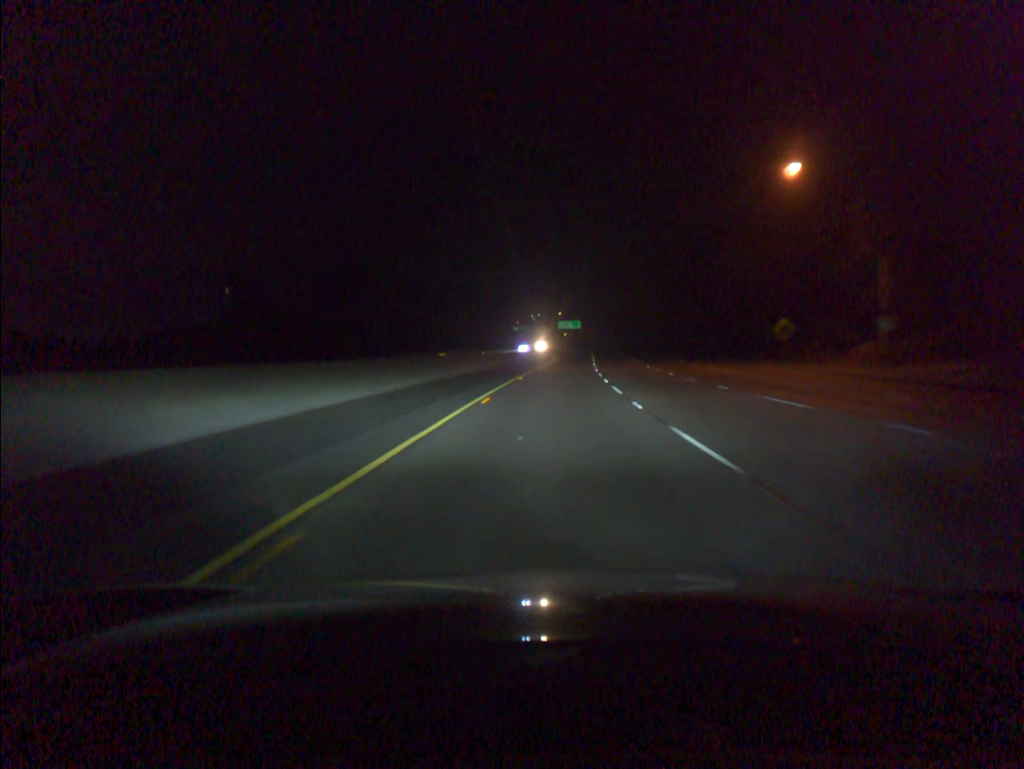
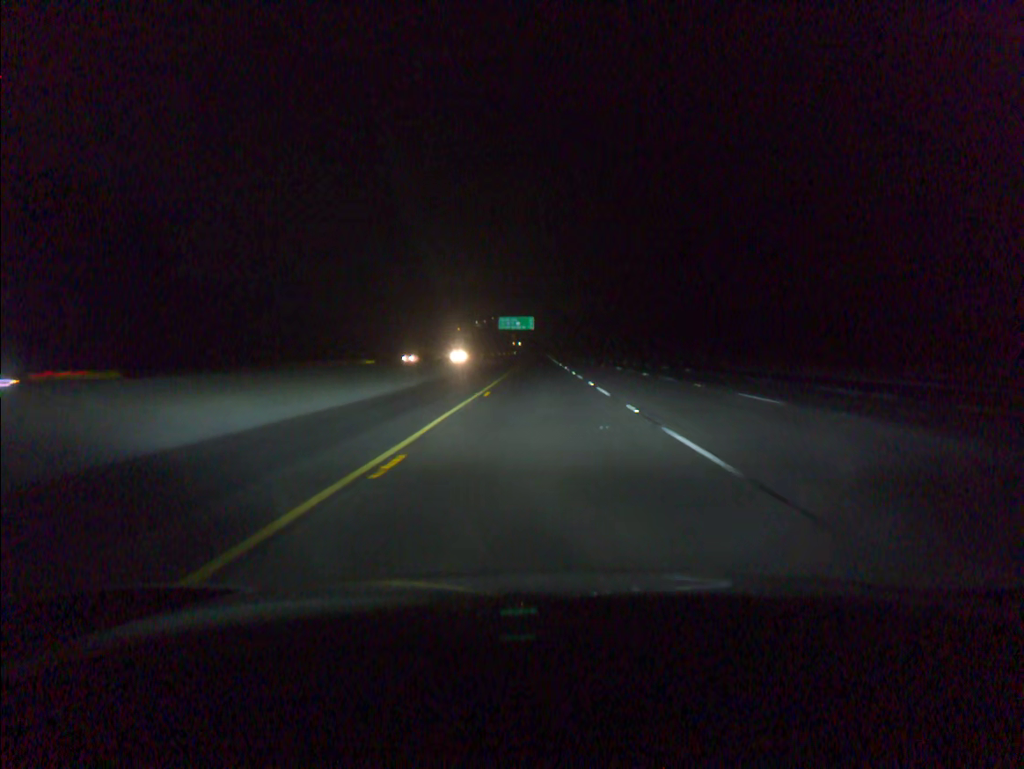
(+4.4, +98.1) m; +4°
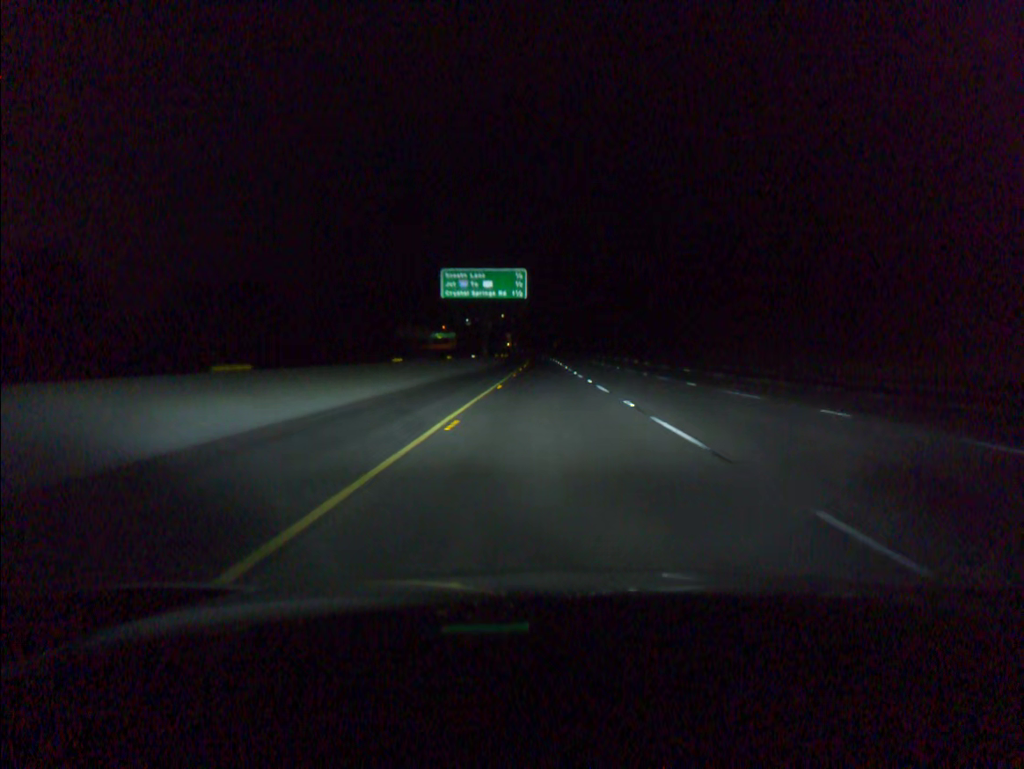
(-0.3, +97.8) m; 0°
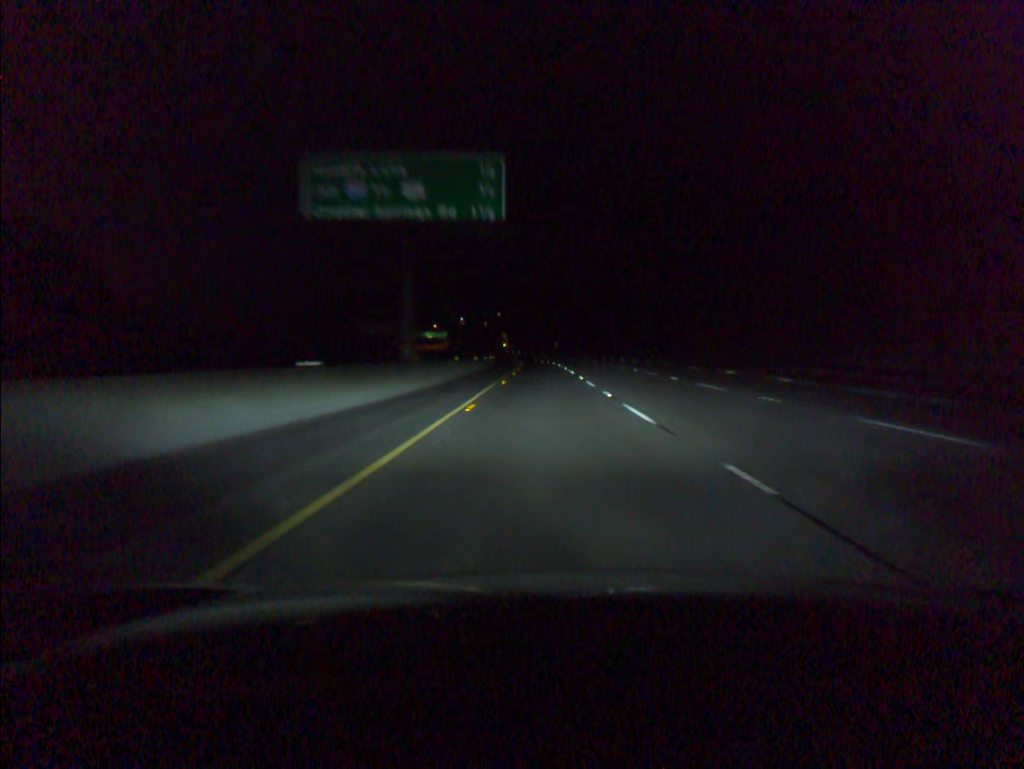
(0.0, +39.2) m; 0°
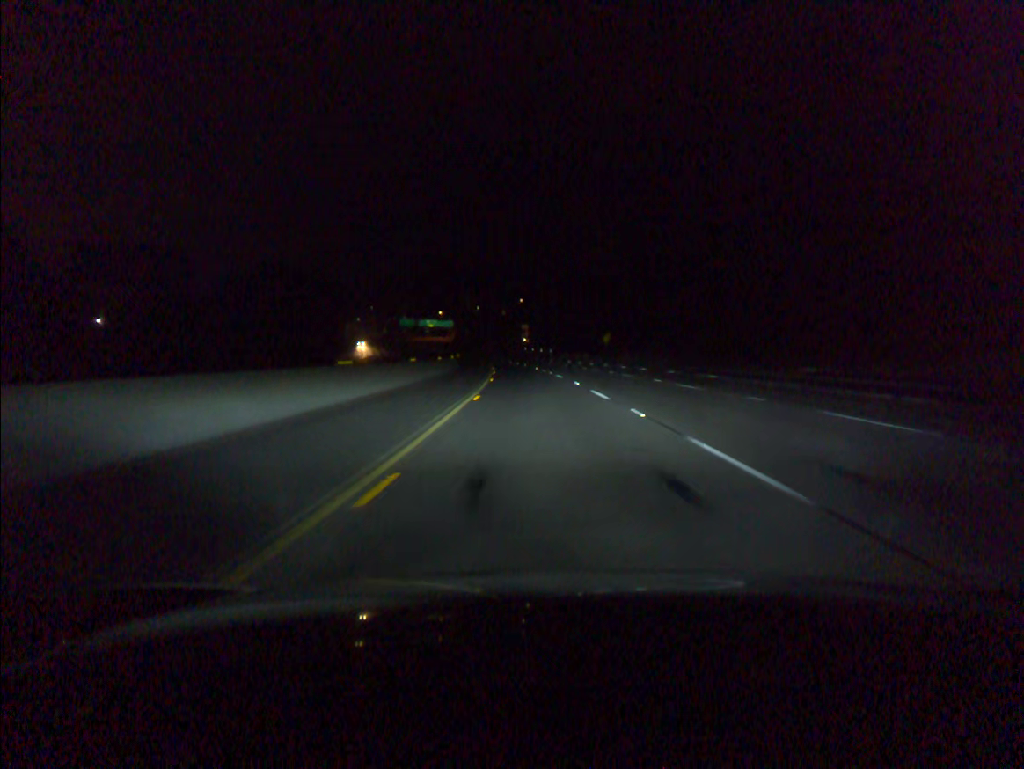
(-1.2, +98.1) m; -2°
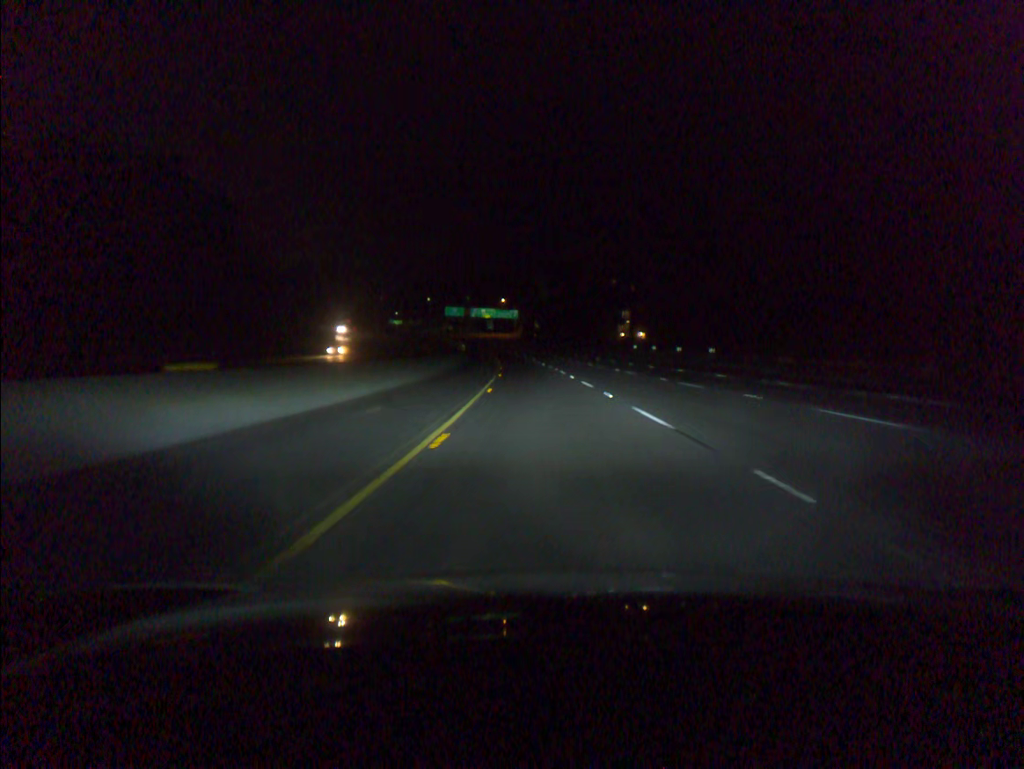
(-5.6, +98.2) m; -6°
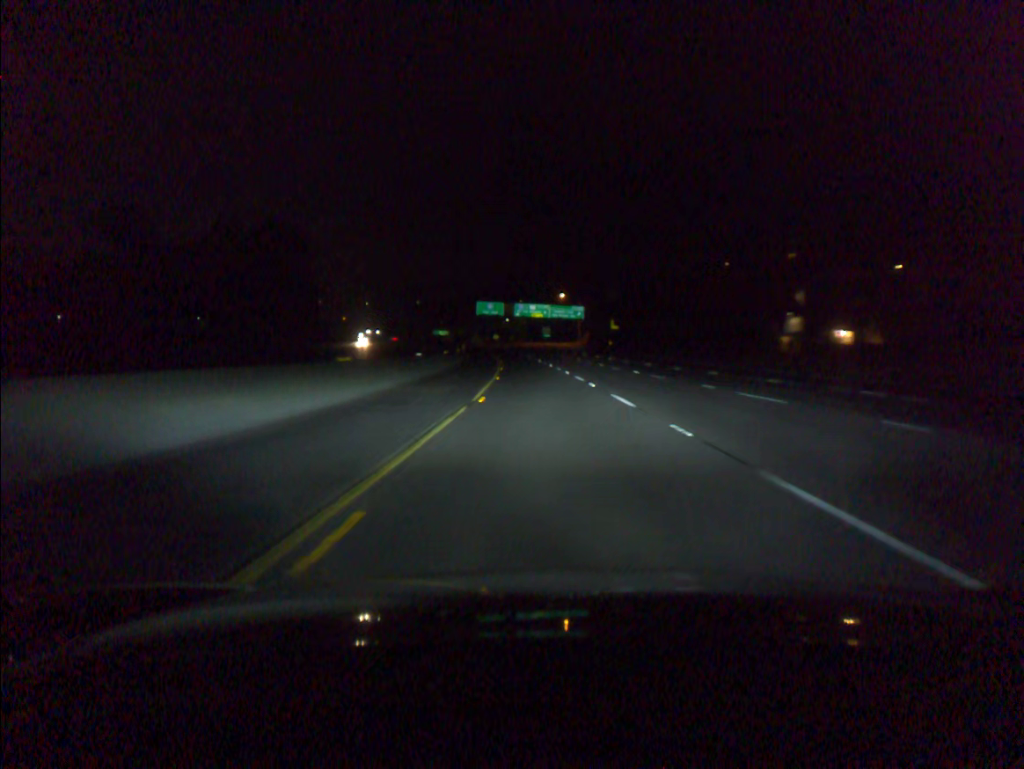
(-3.0, +78.6) m; -5°
